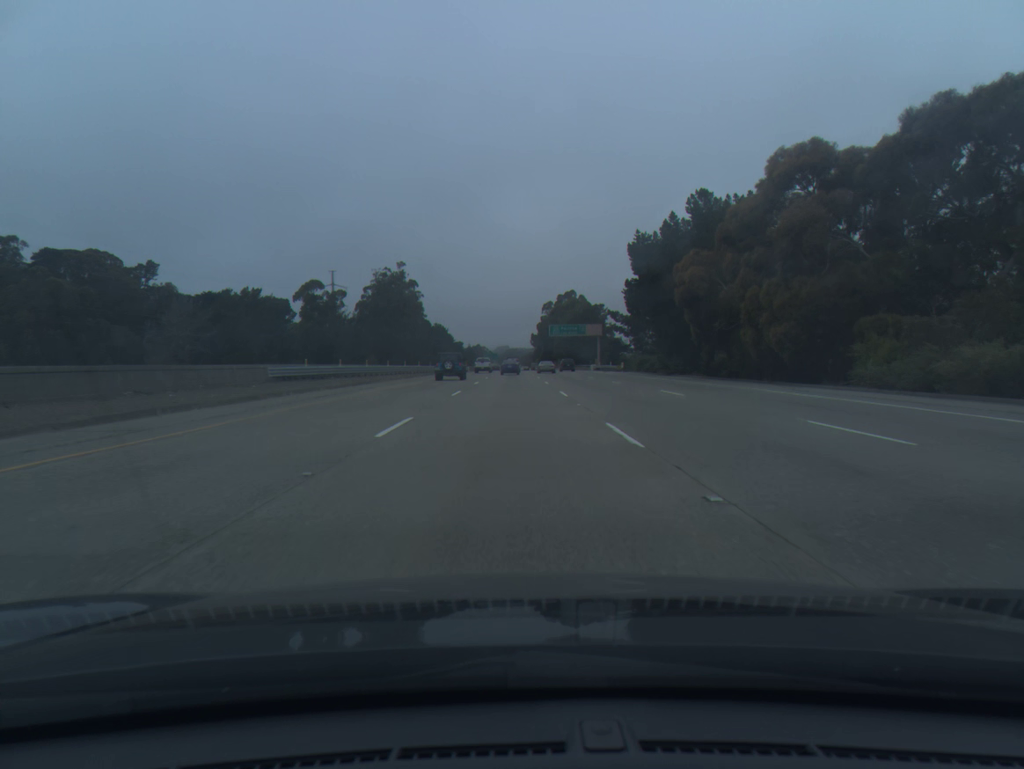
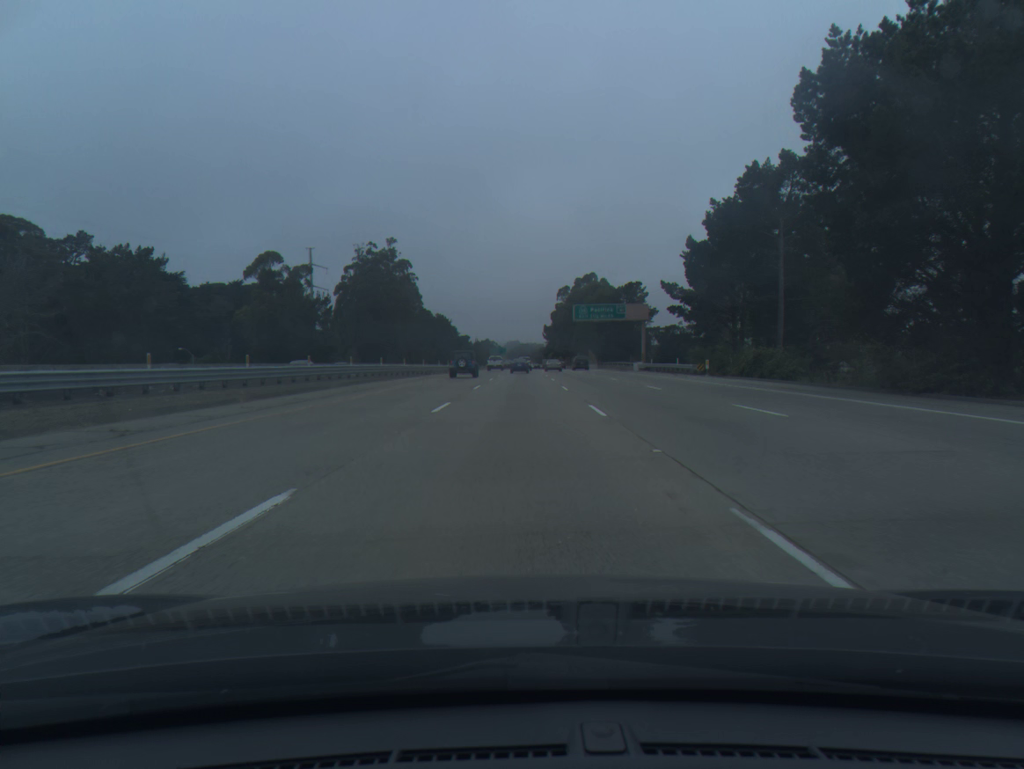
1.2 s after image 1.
(-0.2, +38.1) m; -1°
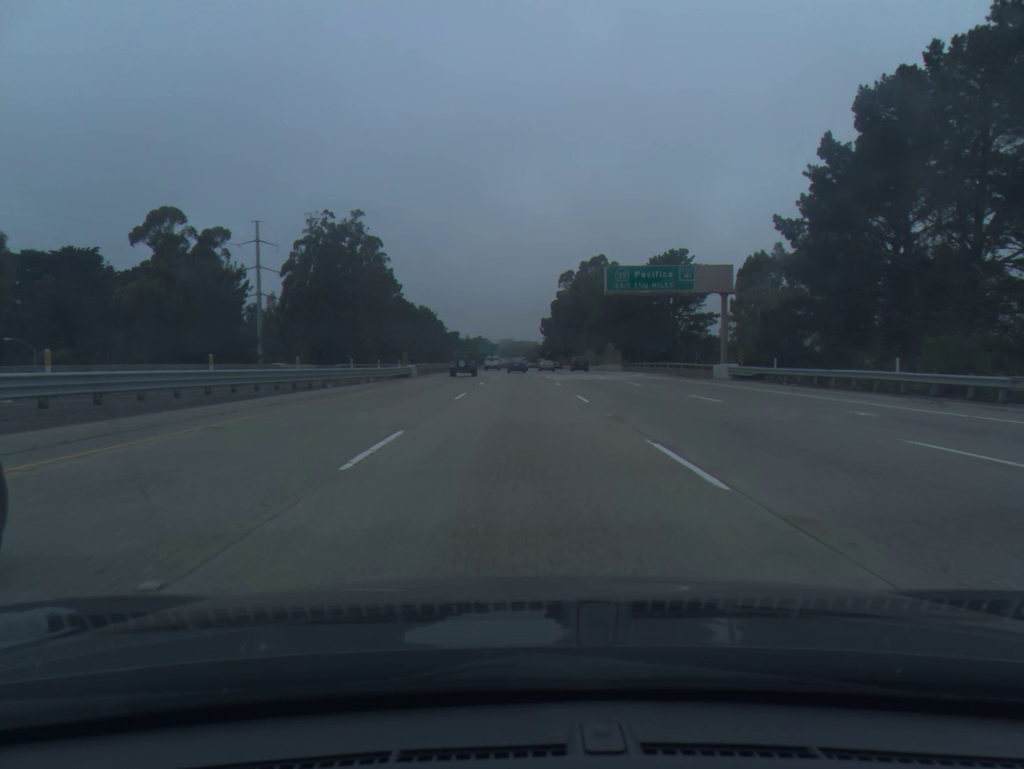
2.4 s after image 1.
(0.0, +38.5) m; 0°
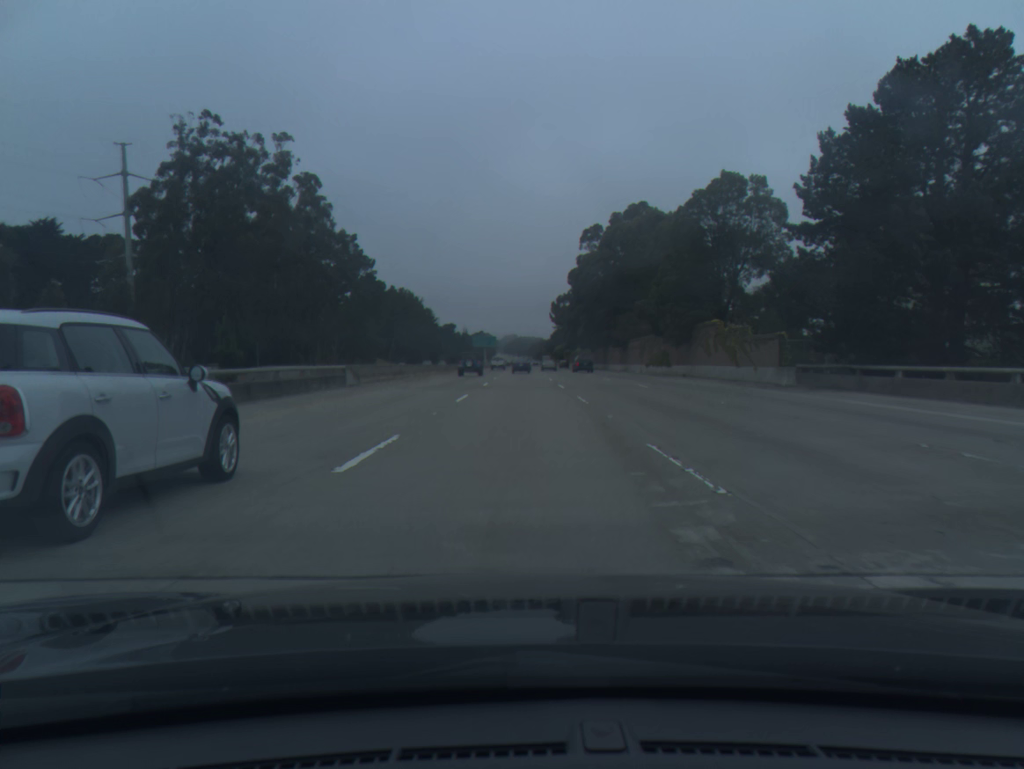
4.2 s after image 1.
(+0.2, +58.9) m; 0°
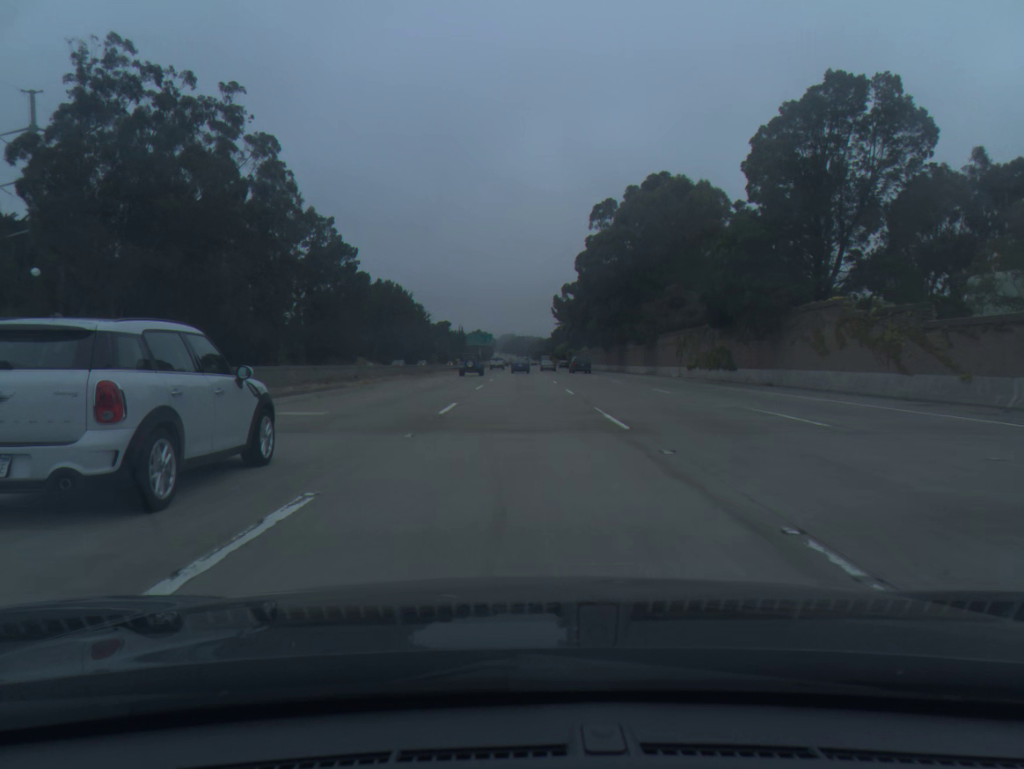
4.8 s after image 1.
(0.0, +19.9) m; 0°
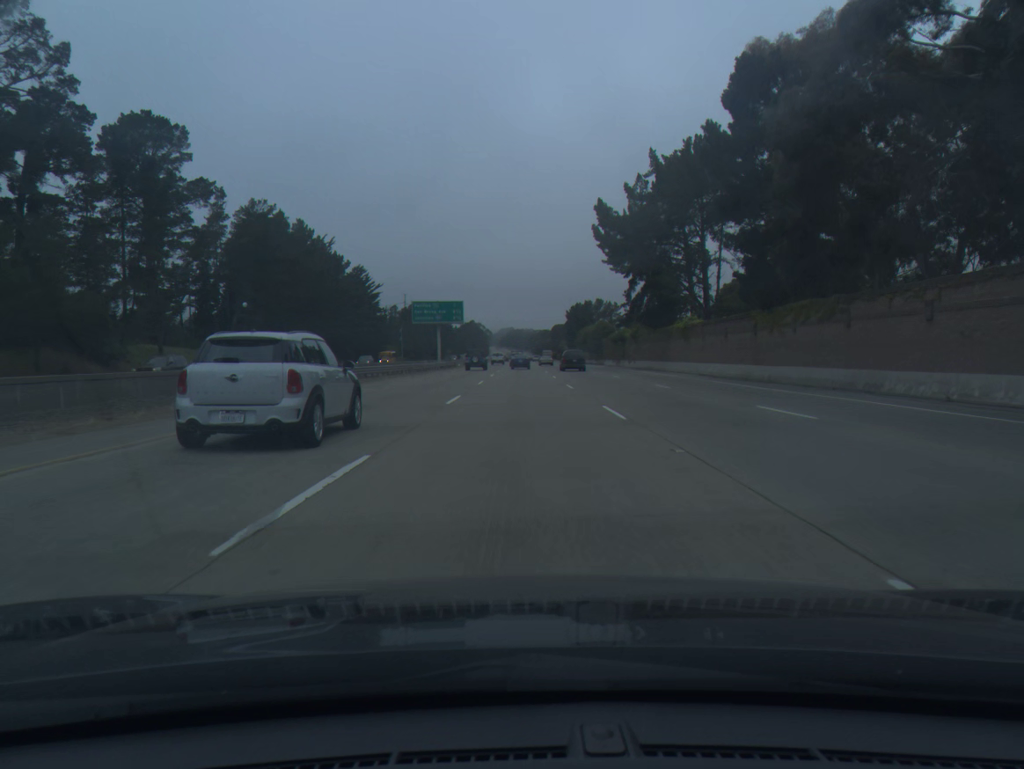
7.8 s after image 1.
(+0.3, +100.6) m; 0°
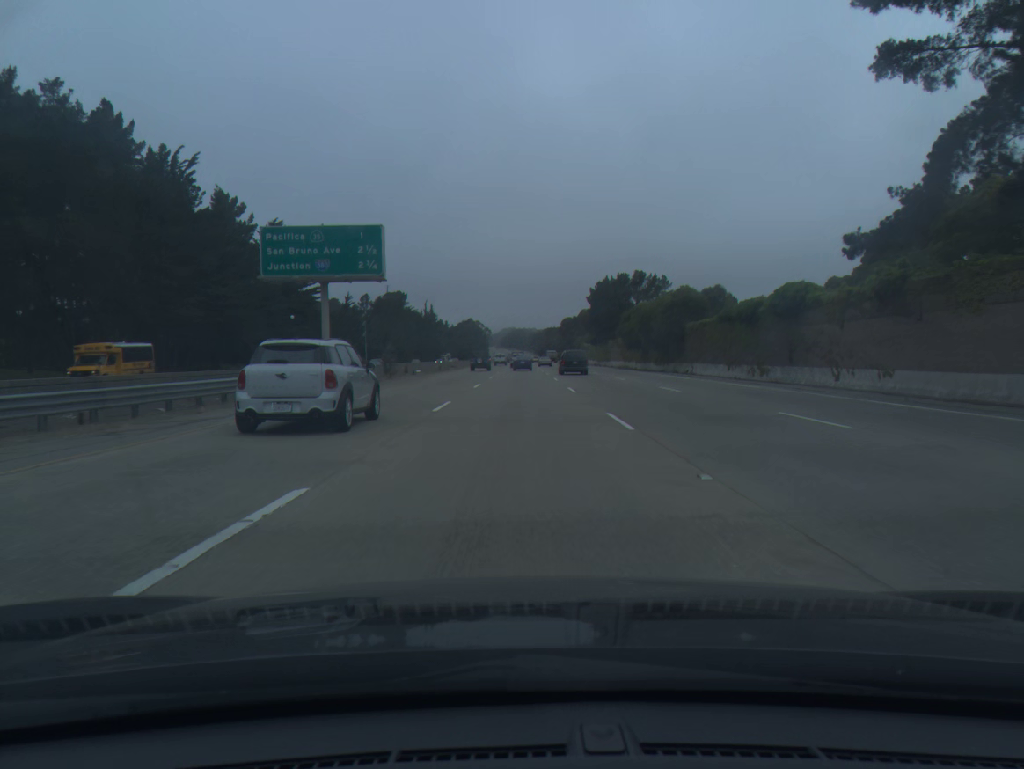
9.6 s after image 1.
(+0.3, +60.4) m; 0°
